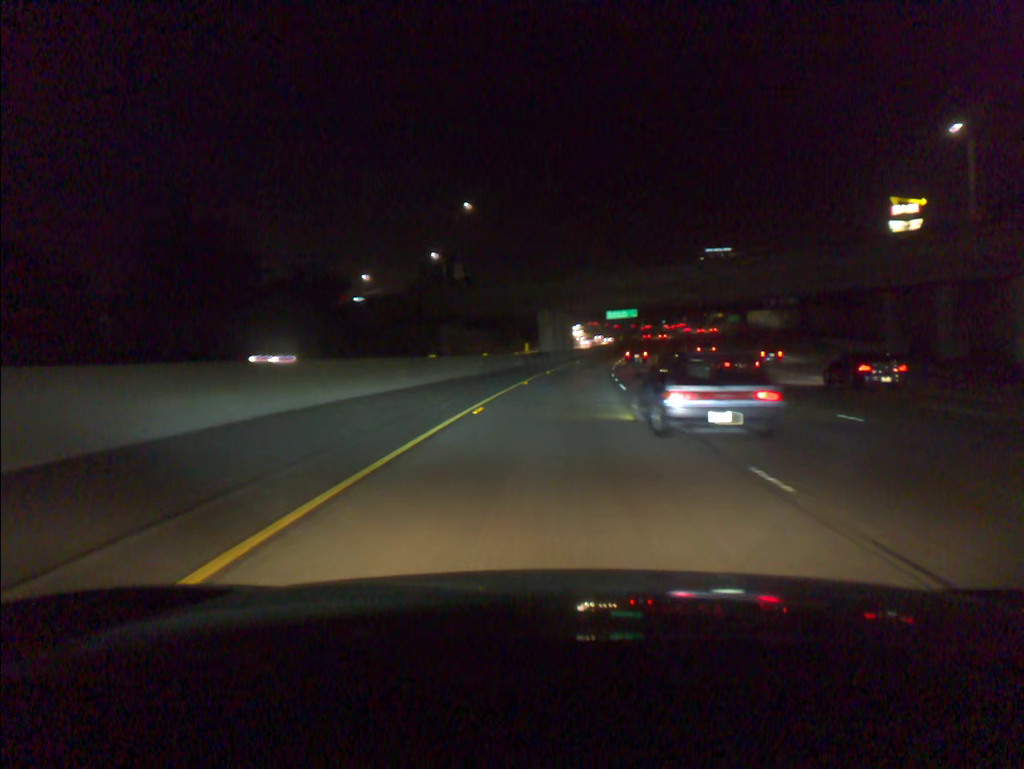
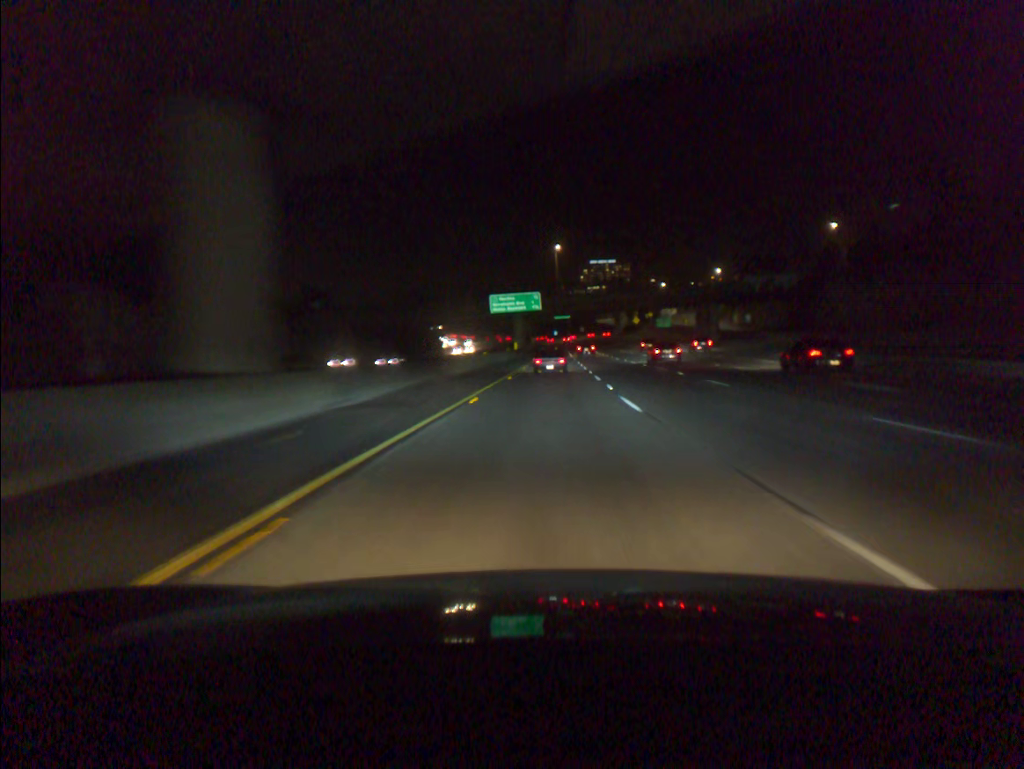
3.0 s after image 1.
(+6.5, +84.2) m; +9°
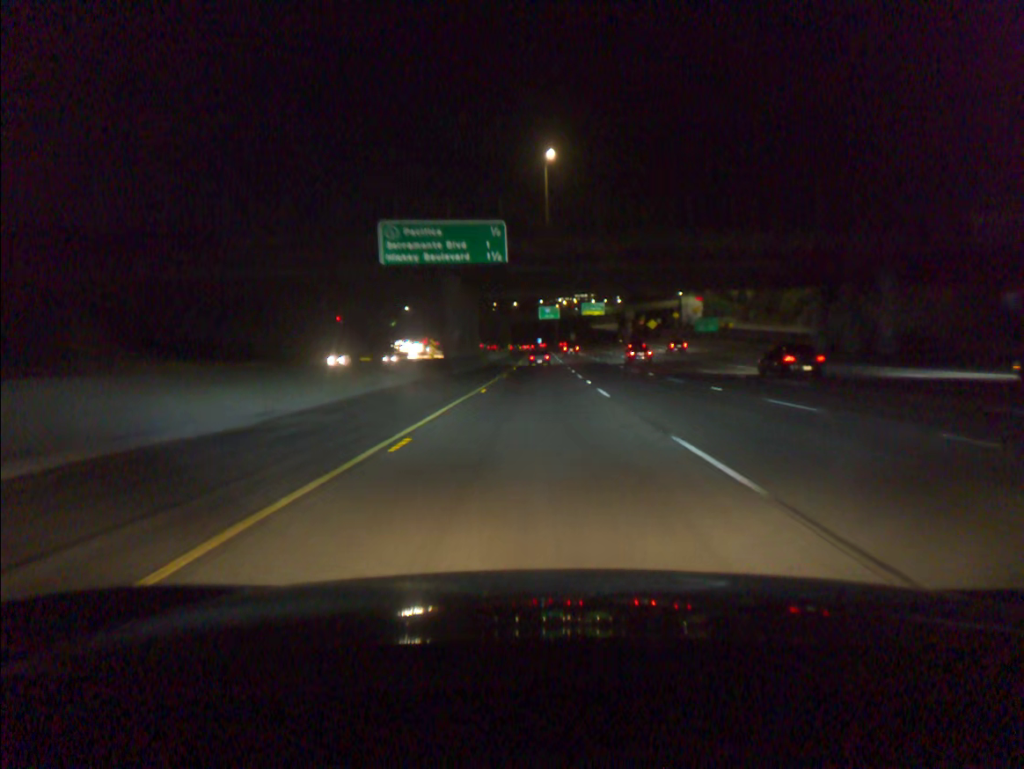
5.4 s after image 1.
(+1.3, +67.3) m; +1°
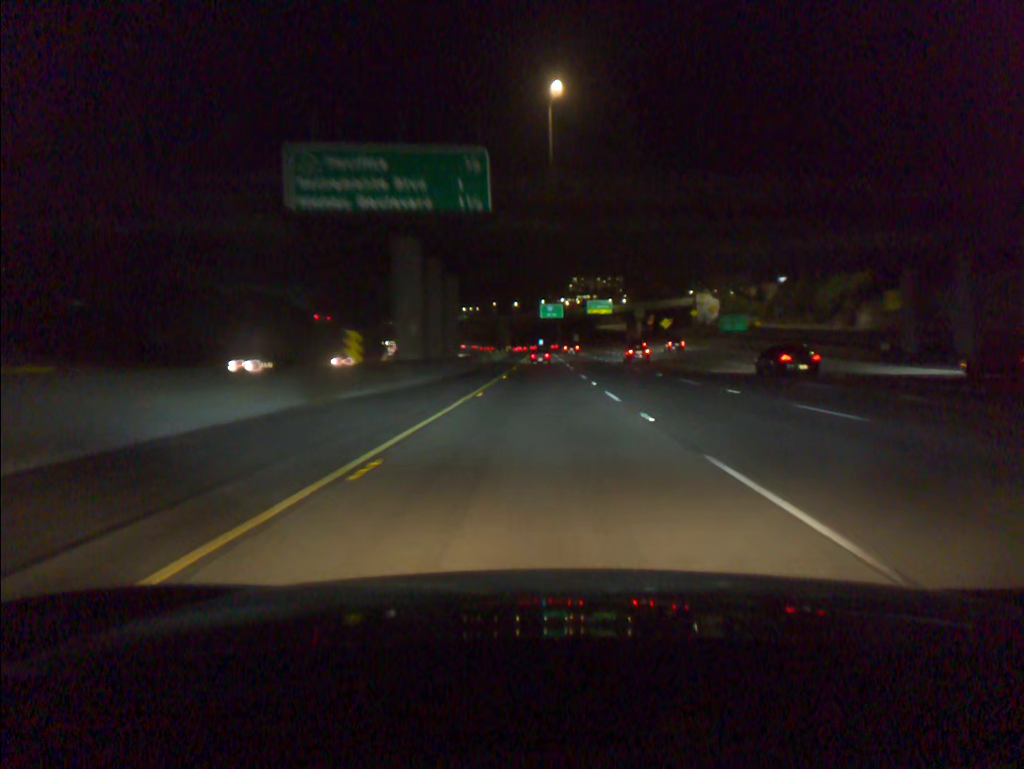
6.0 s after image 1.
(0.0, +16.7) m; 0°
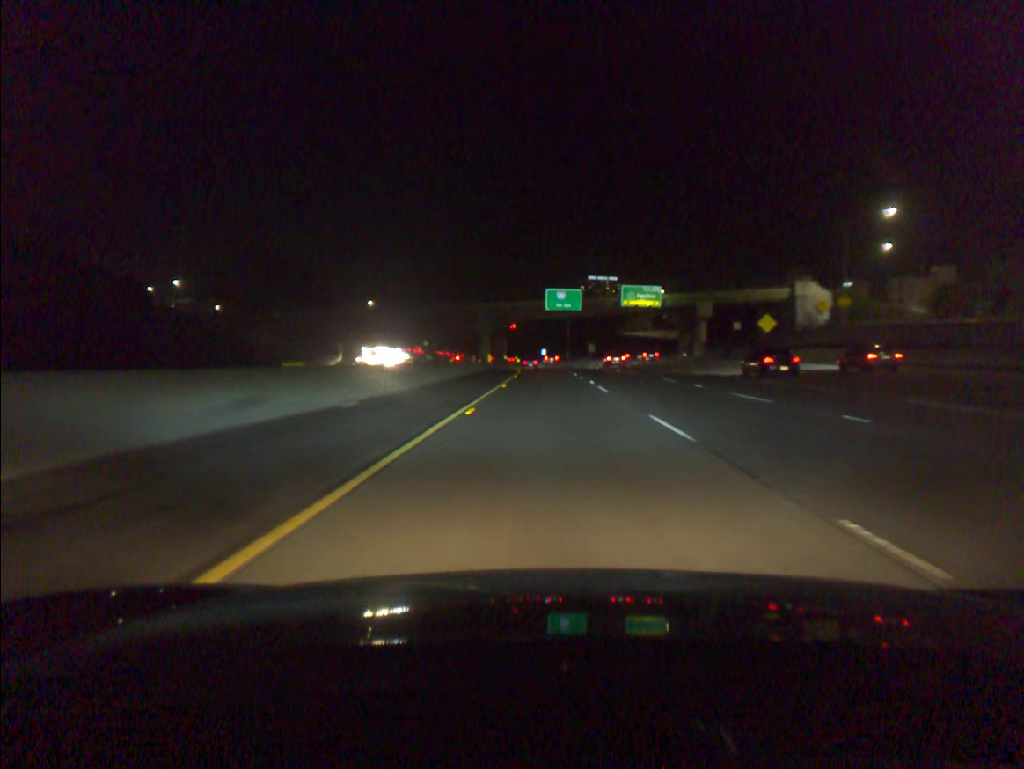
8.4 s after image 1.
(-0.1, +66.7) m; 0°
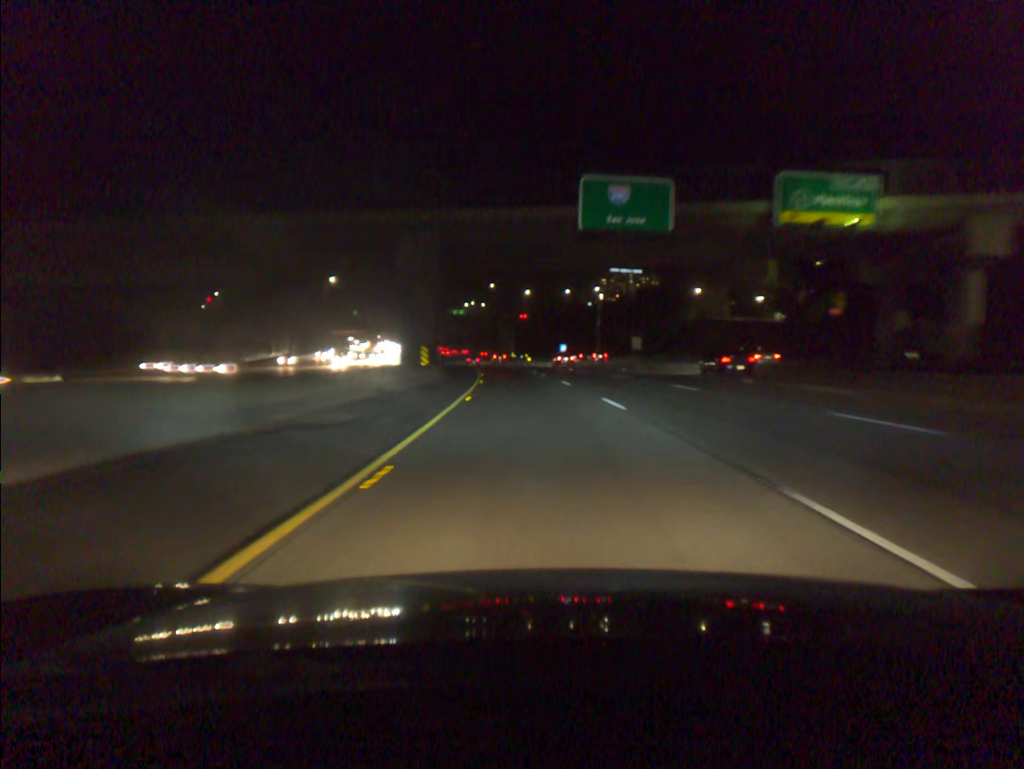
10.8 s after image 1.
(-0.2, +66.9) m; -1°
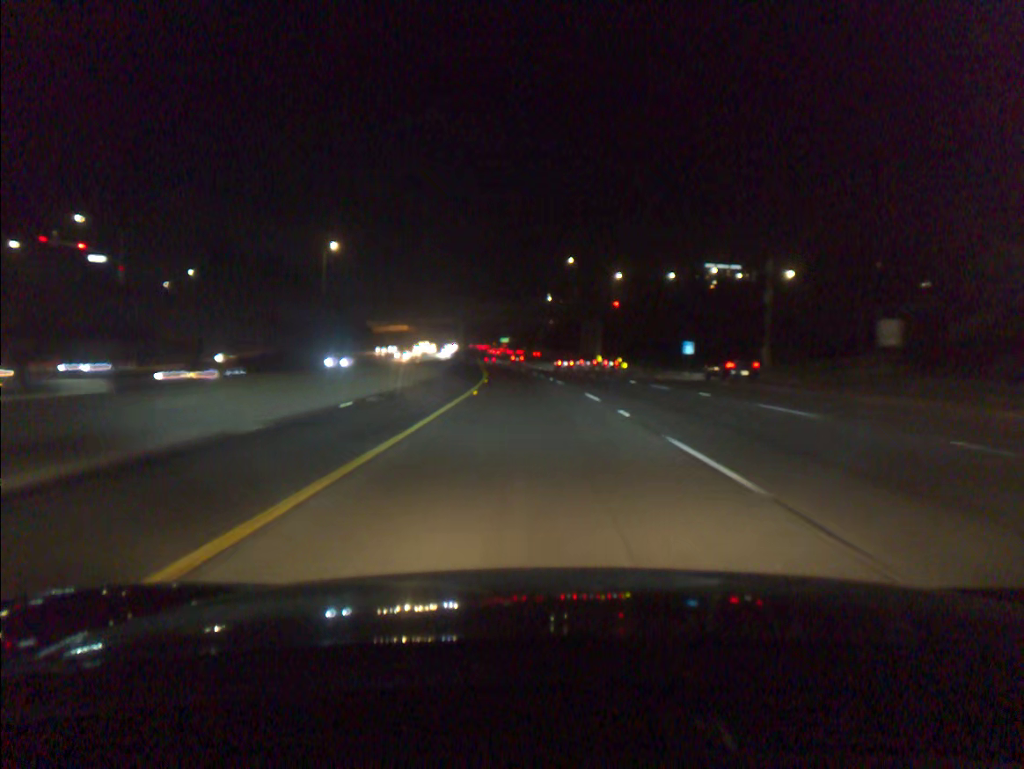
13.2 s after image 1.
(-3.3, +68.2) m; -6°
